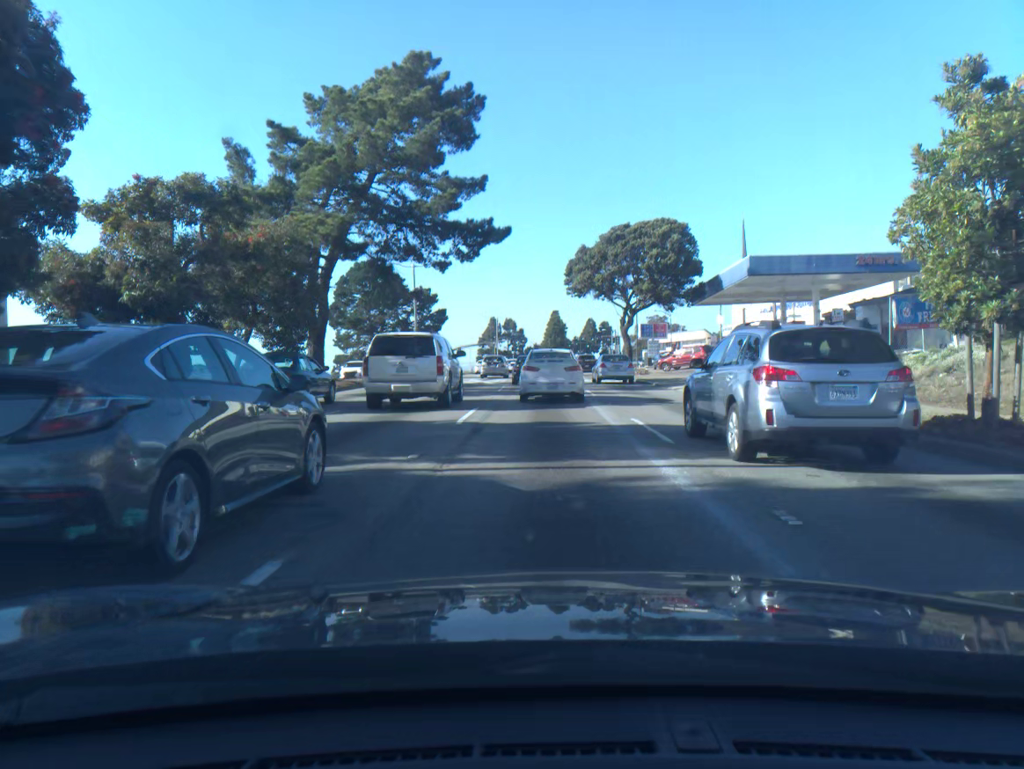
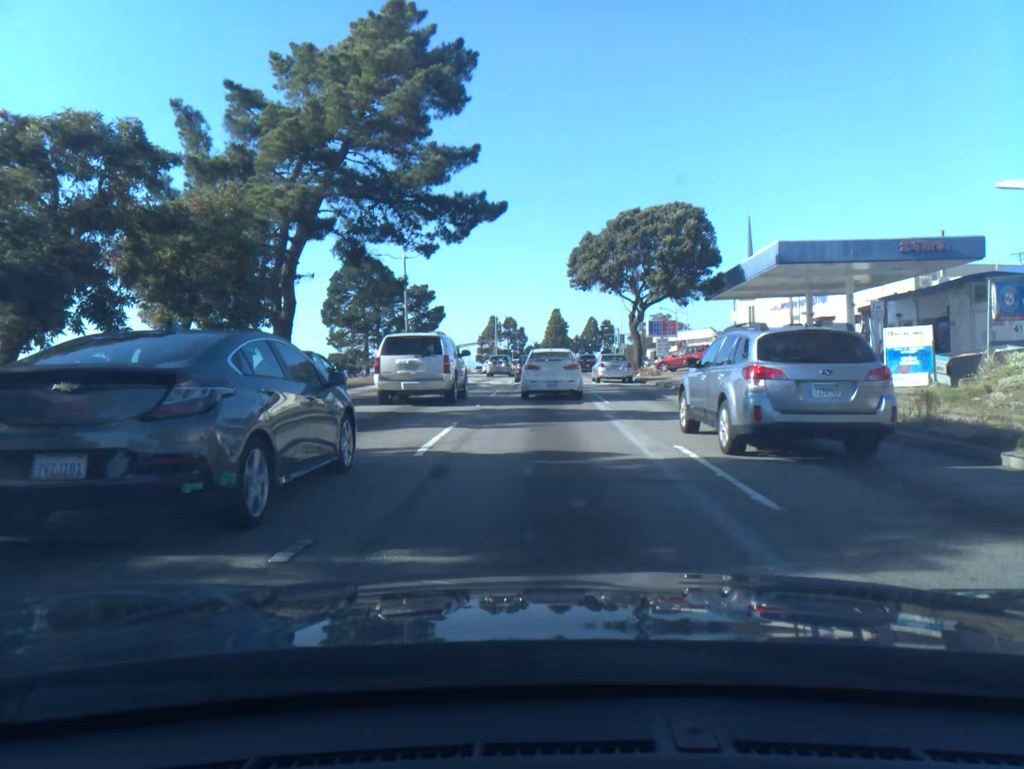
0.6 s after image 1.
(0.0, +4.8) m; 0°
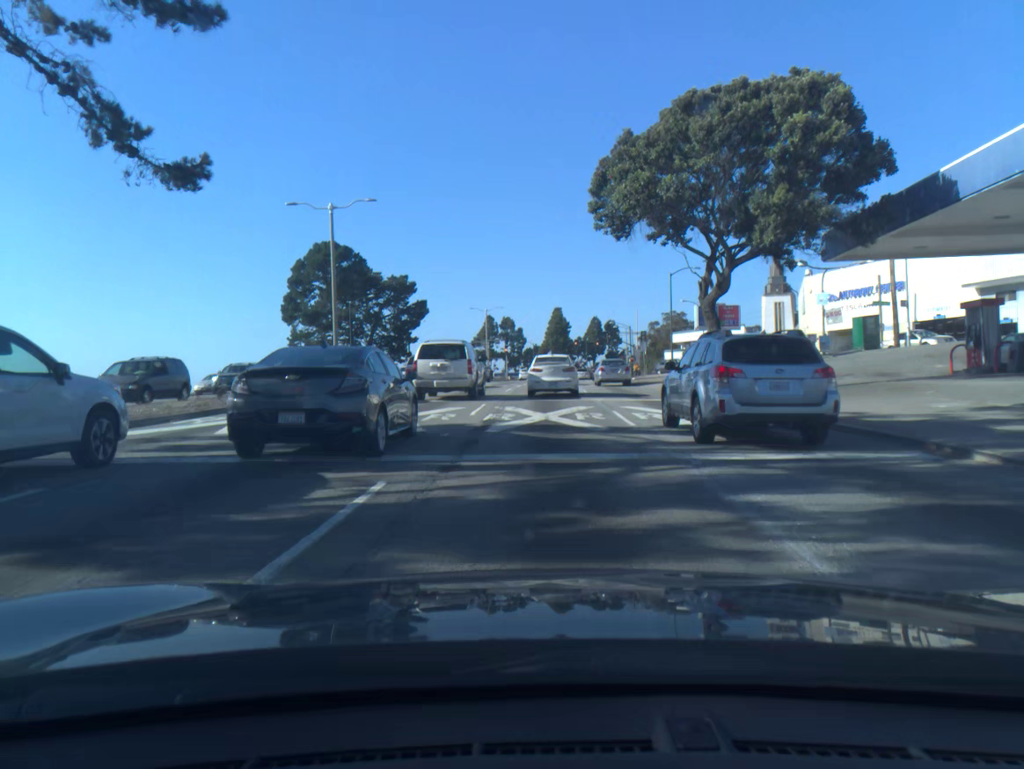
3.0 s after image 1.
(0.0, +21.1) m; 0°
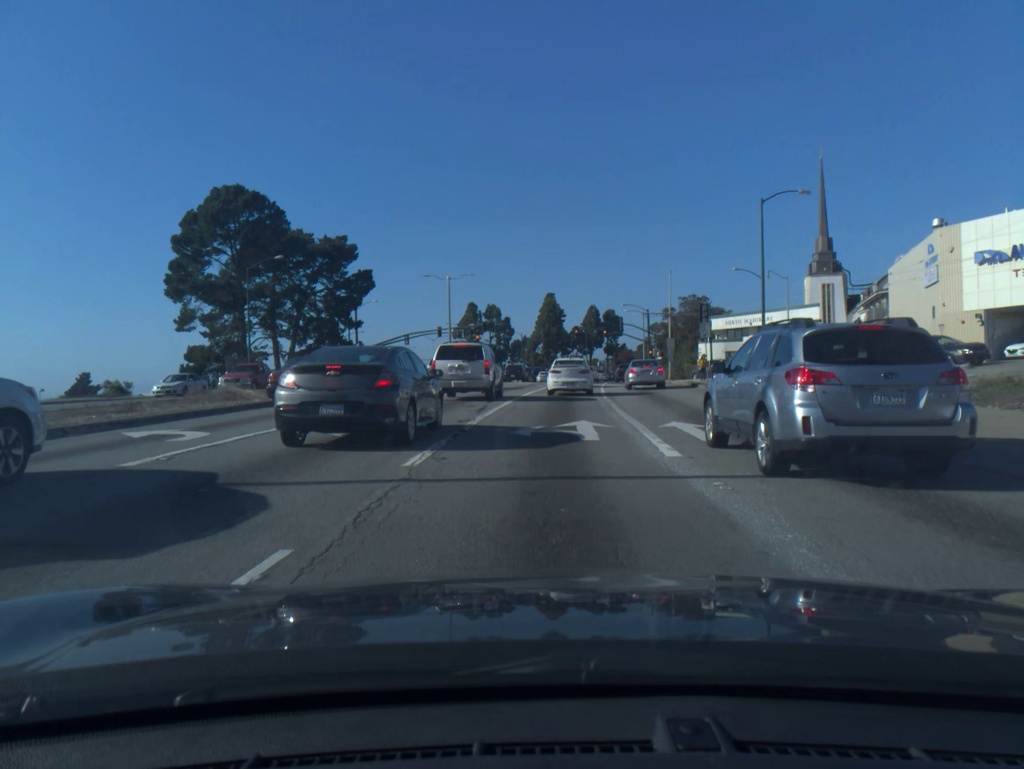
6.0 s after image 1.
(+0.1, +32.2) m; +1°
